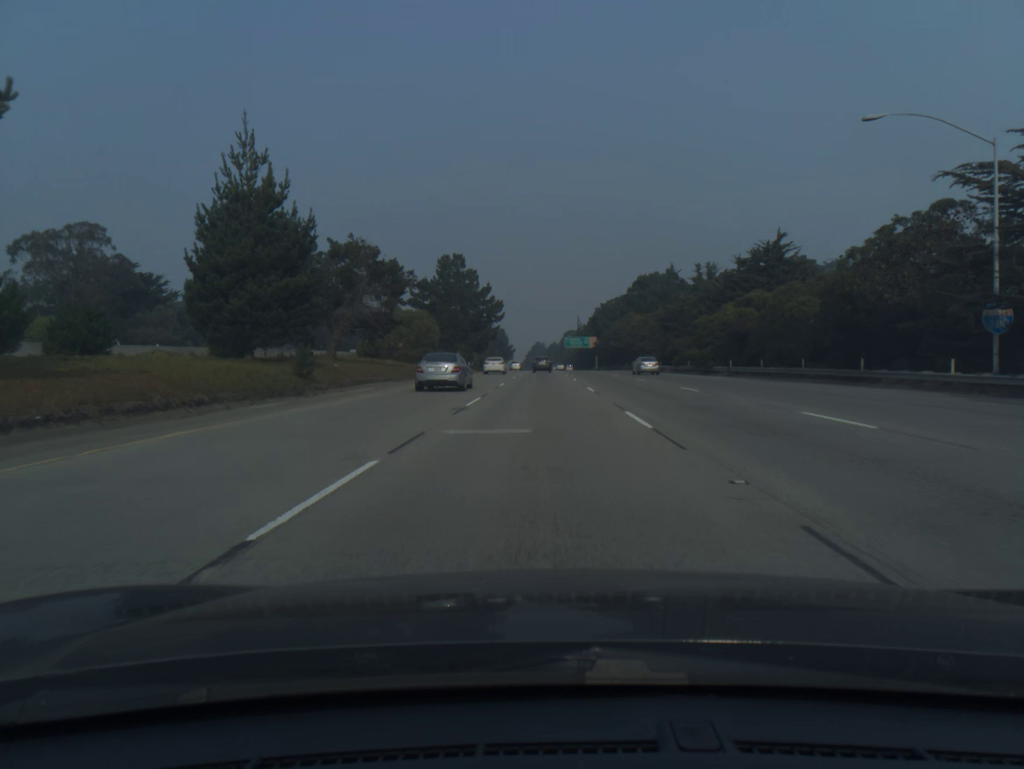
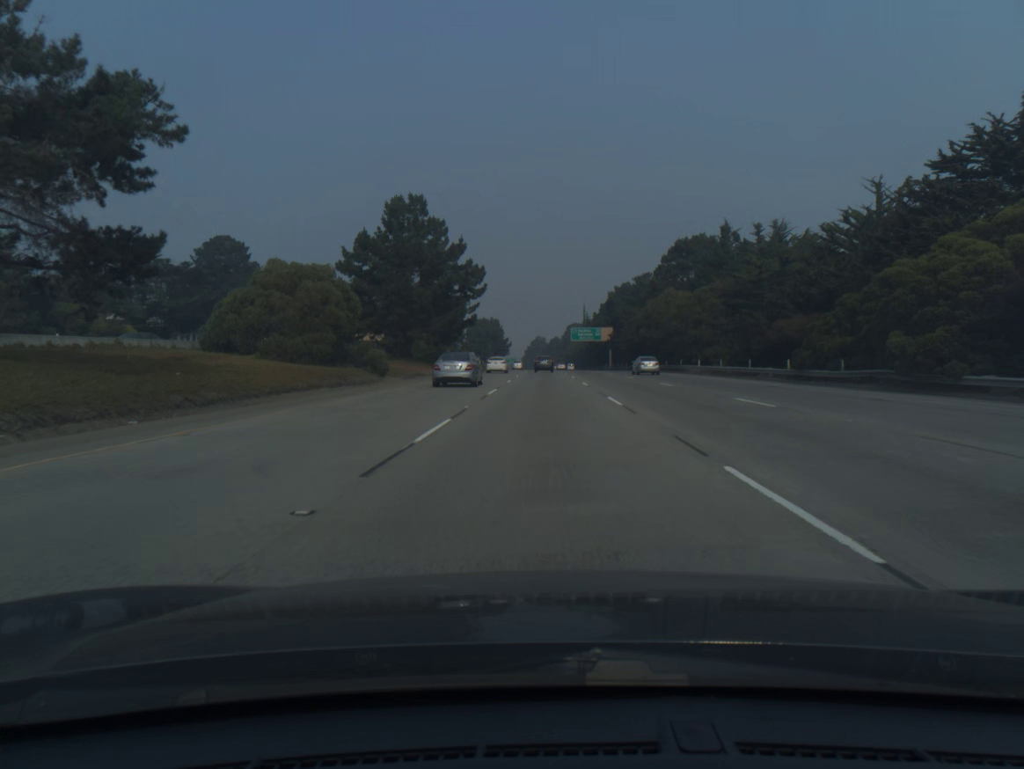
(0.0, +37.6) m; 0°
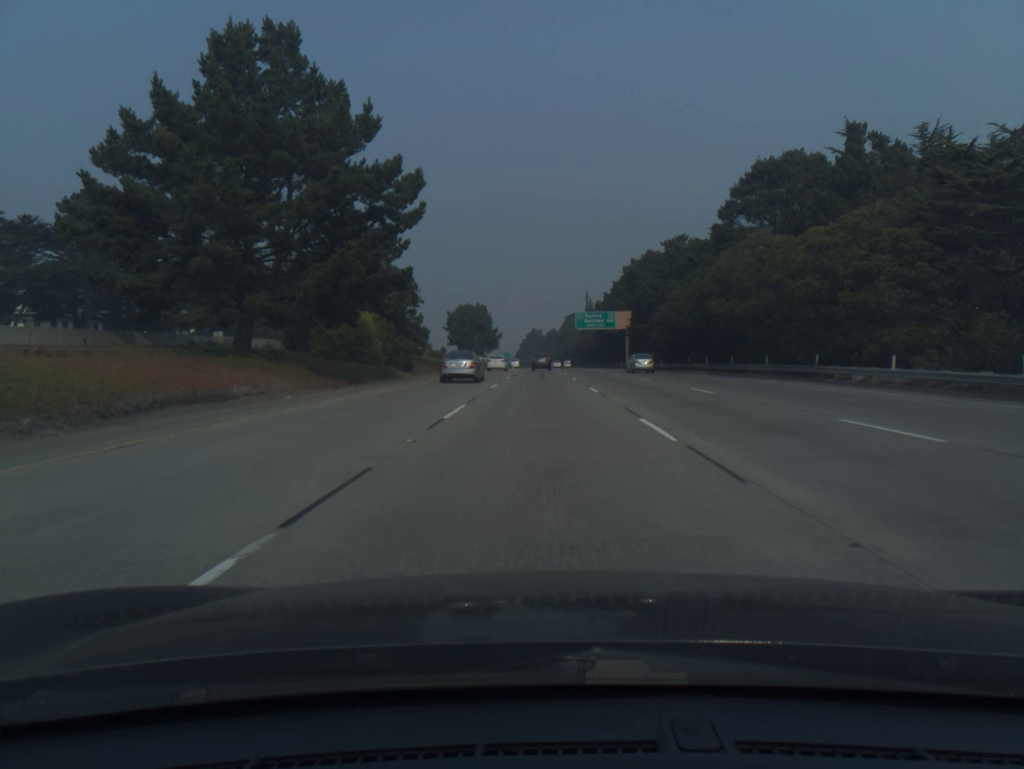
(+0.1, +37.7) m; 0°
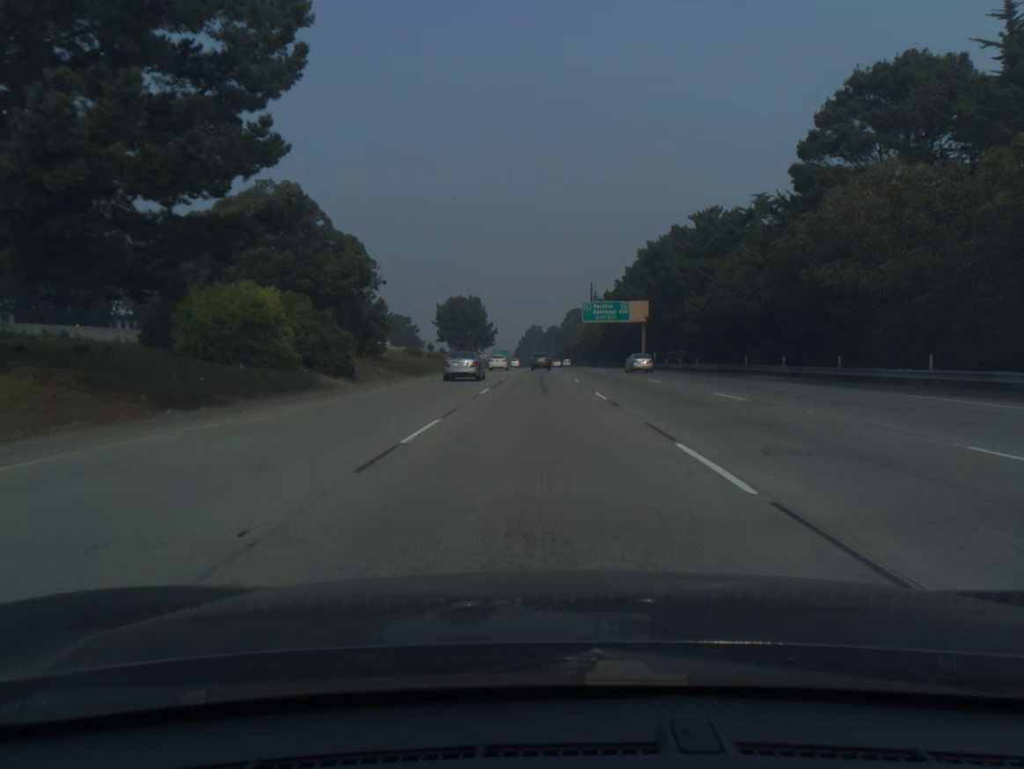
(0.0, +18.7) m; 0°
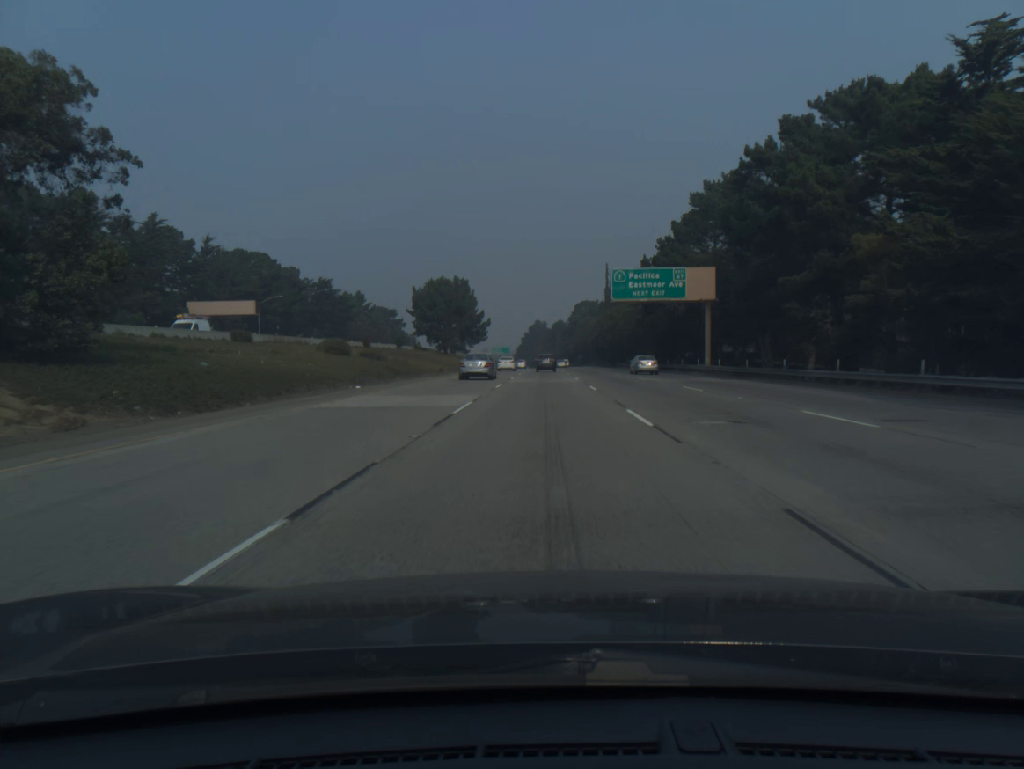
(-0.1, +37.4) m; 0°
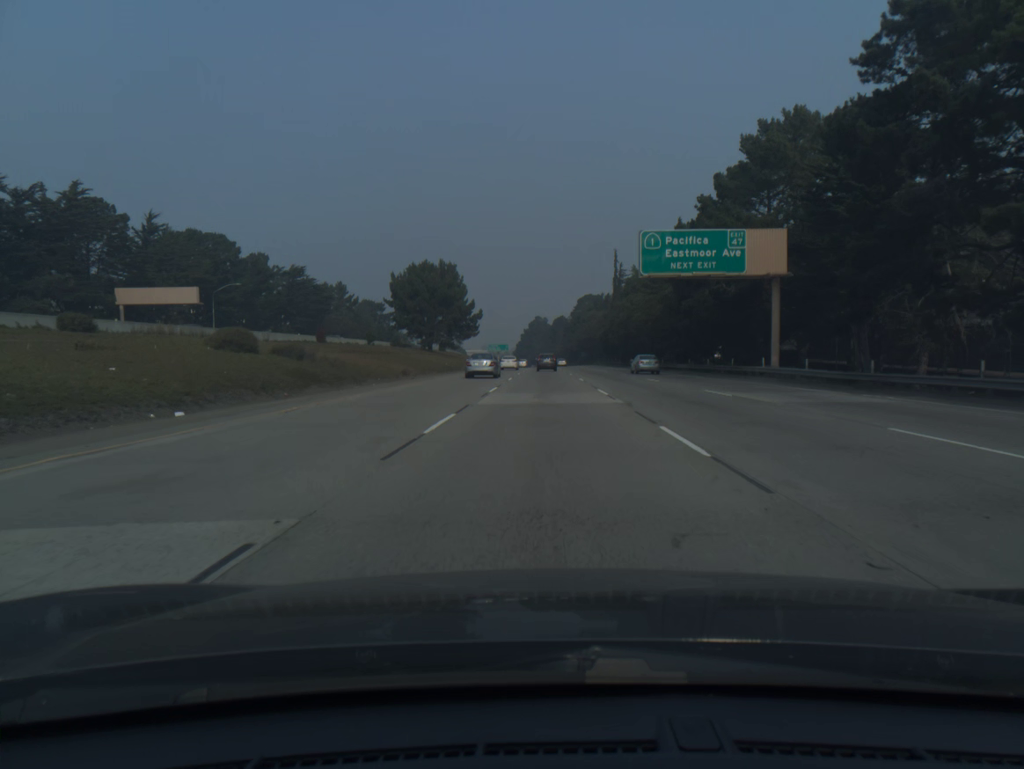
(0.0, +18.6) m; 0°
